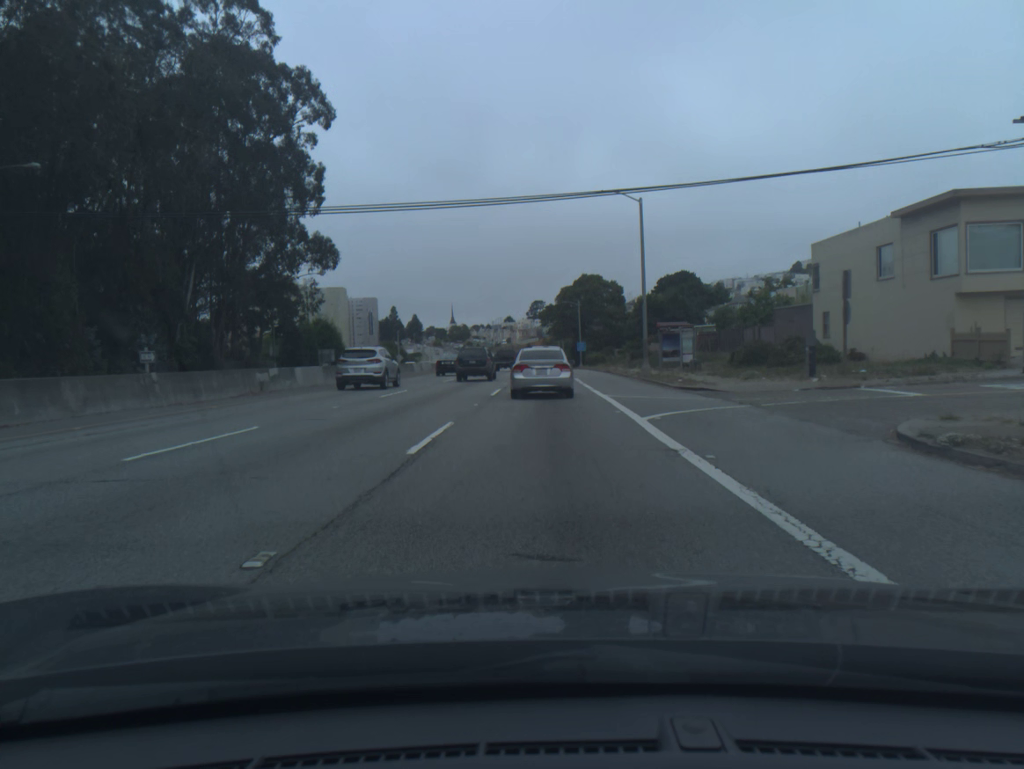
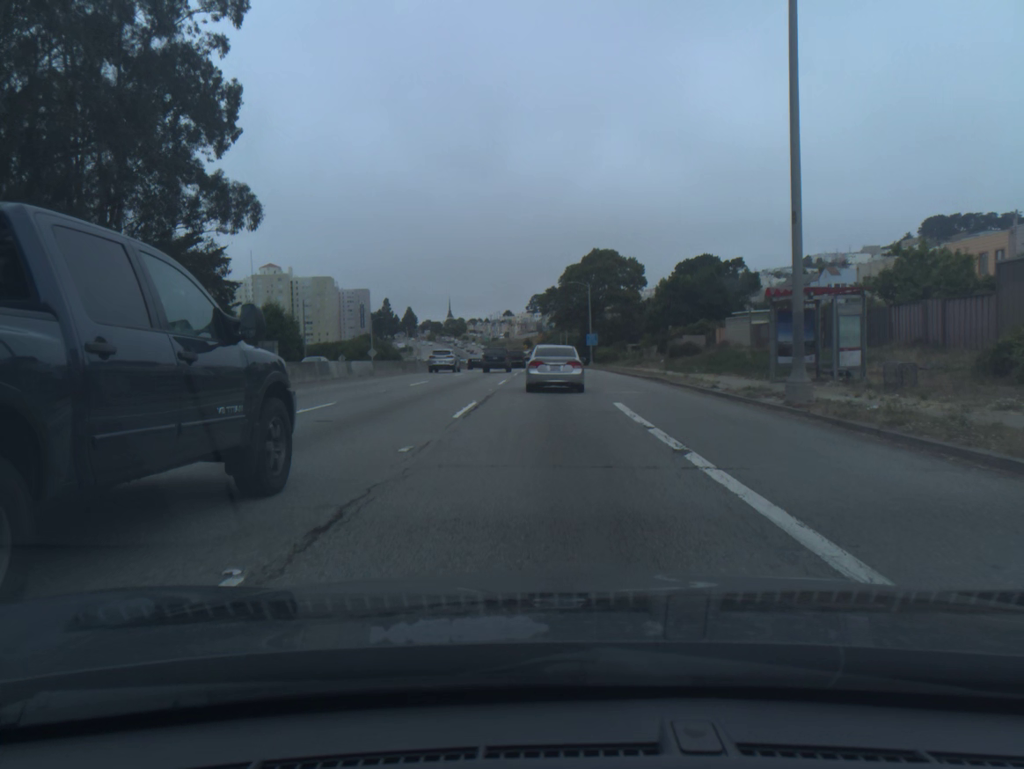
(0.0, +24.5) m; 0°
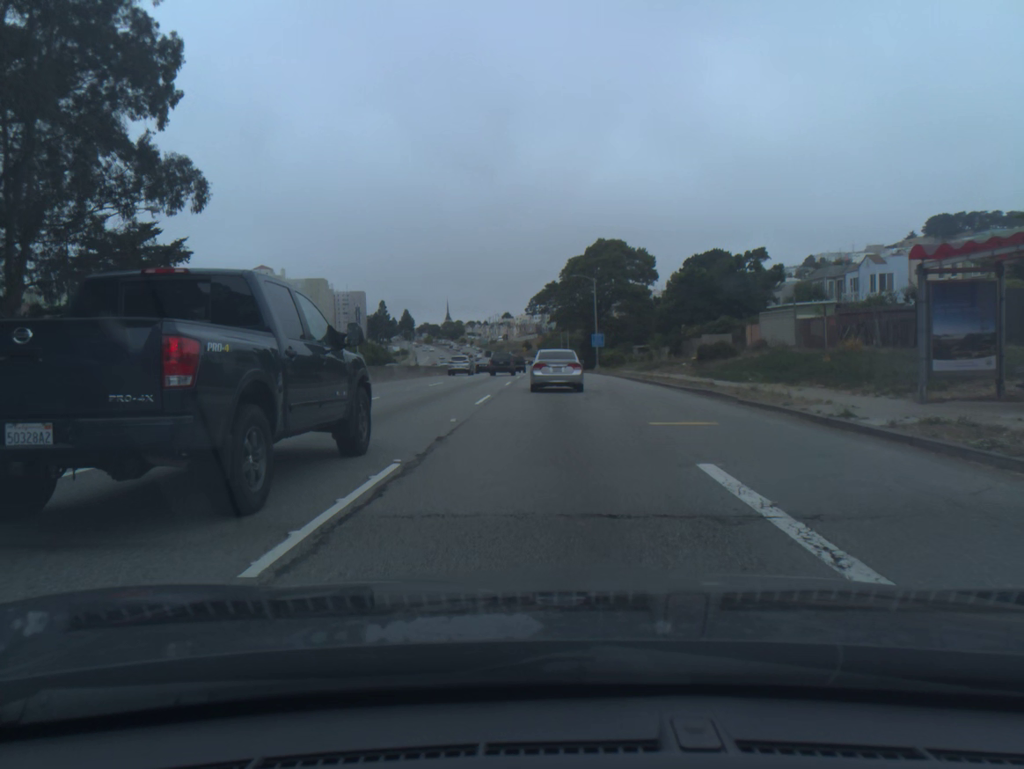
(0.0, +10.1) m; 0°
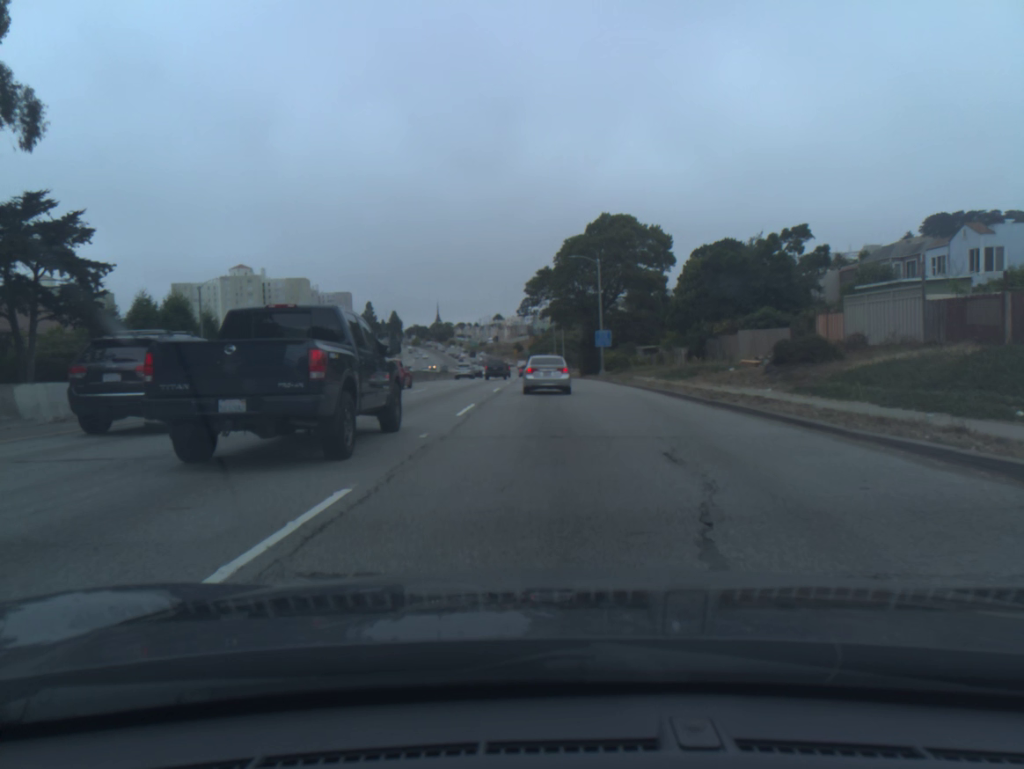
(+0.1, +16.6) m; +1°
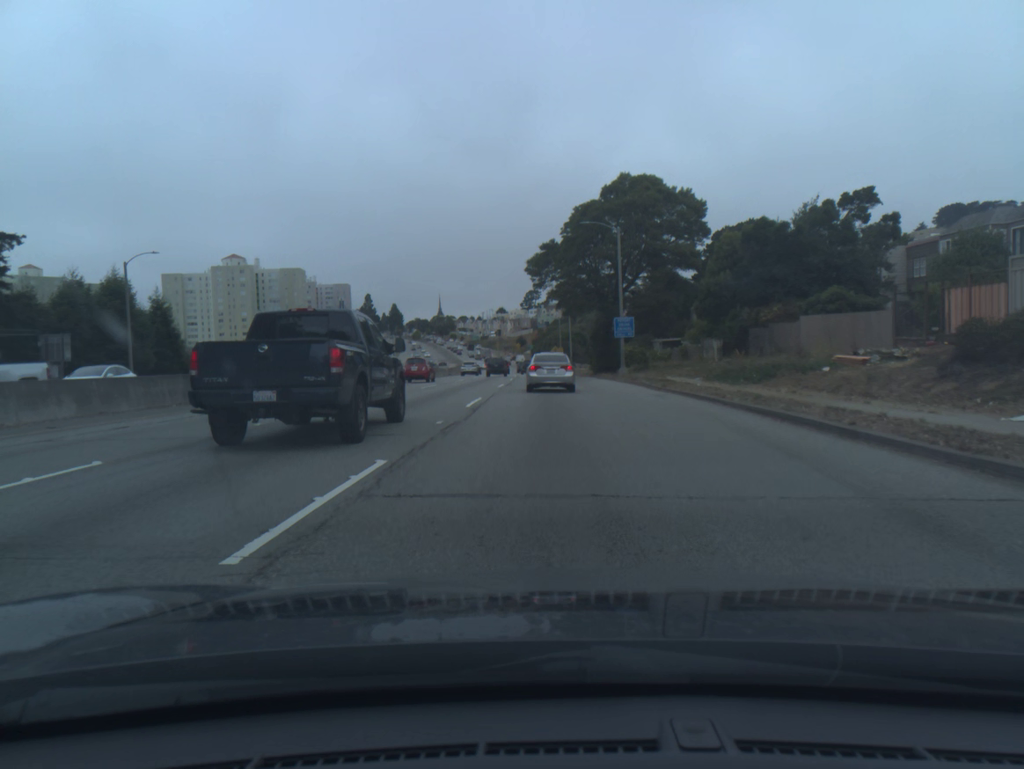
(0.0, +12.5) m; 0°
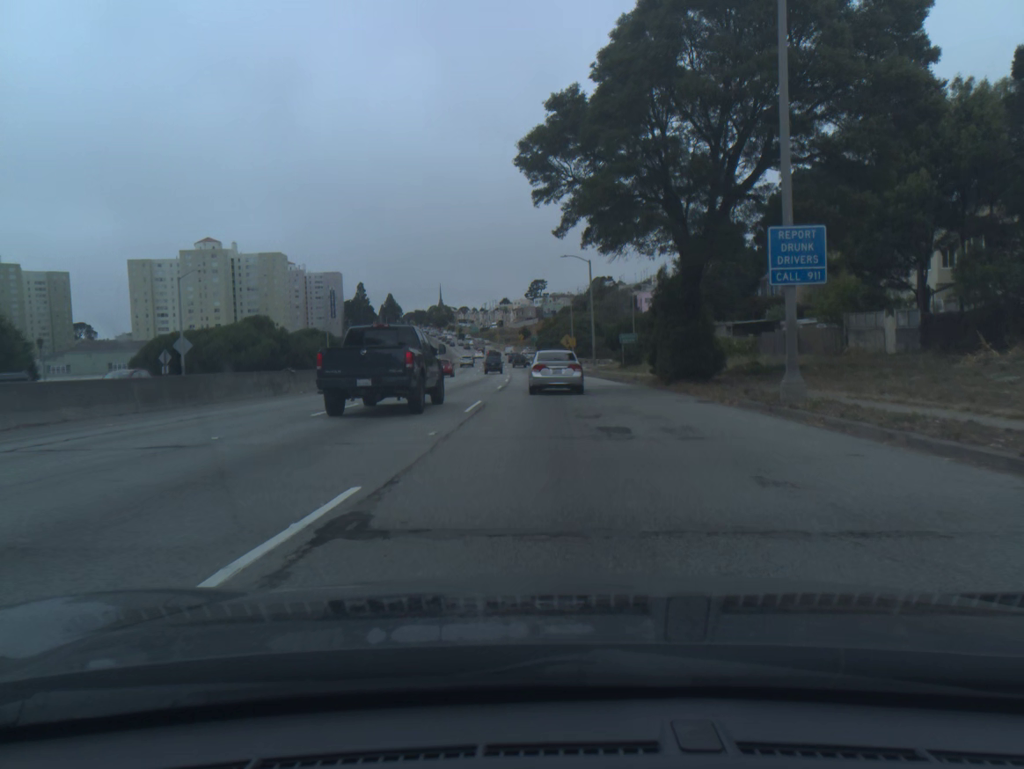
(-0.2, +31.8) m; -1°
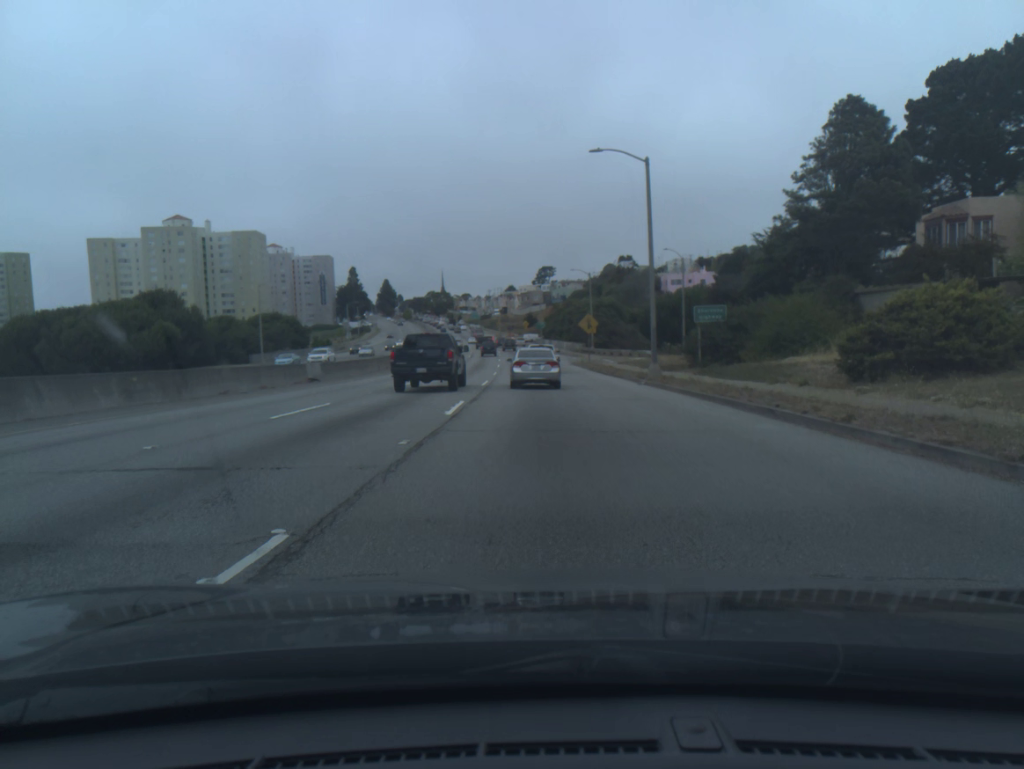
(-0.2, +31.1) m; -1°
